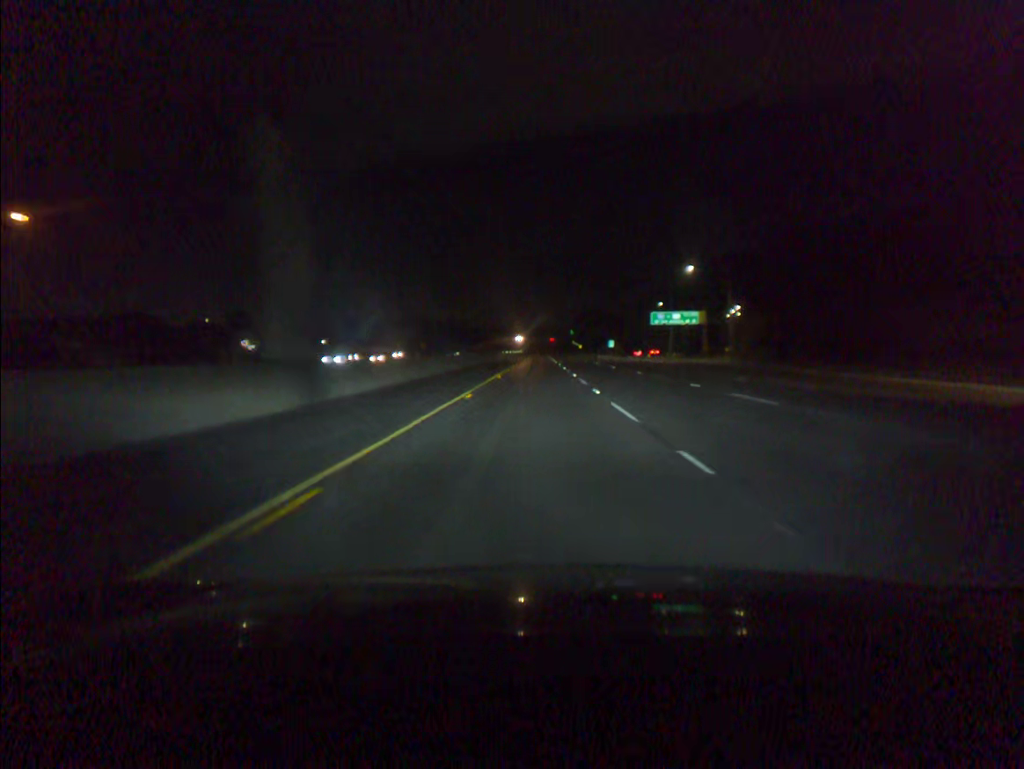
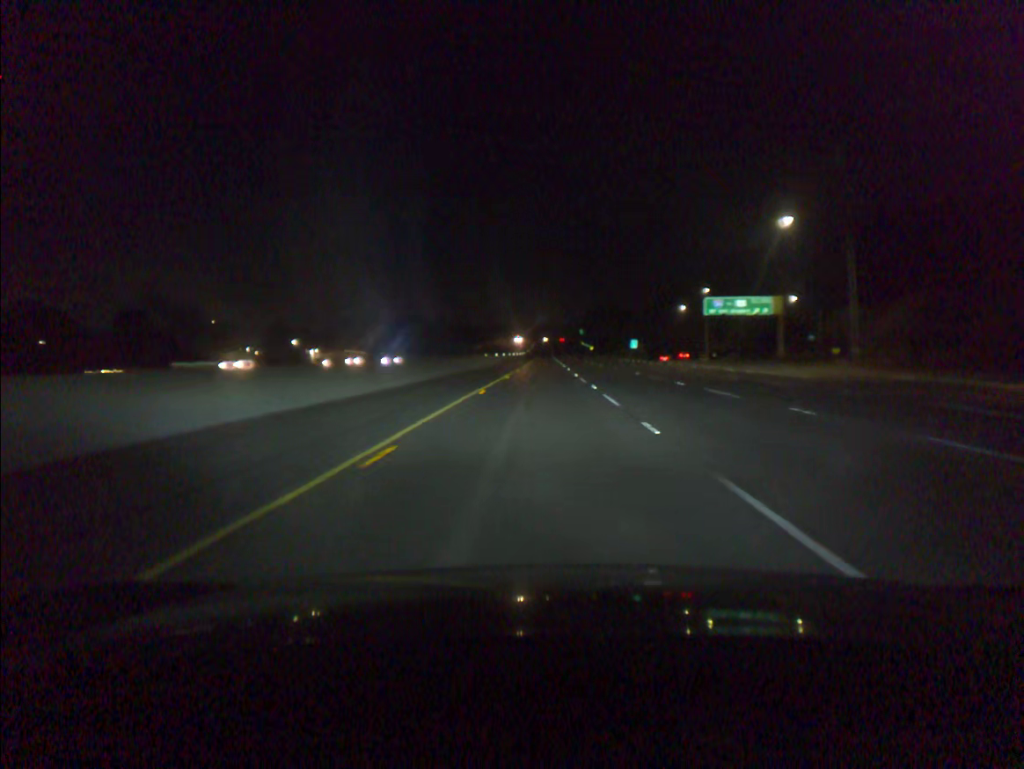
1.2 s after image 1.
(-0.2, +40.5) m; 0°
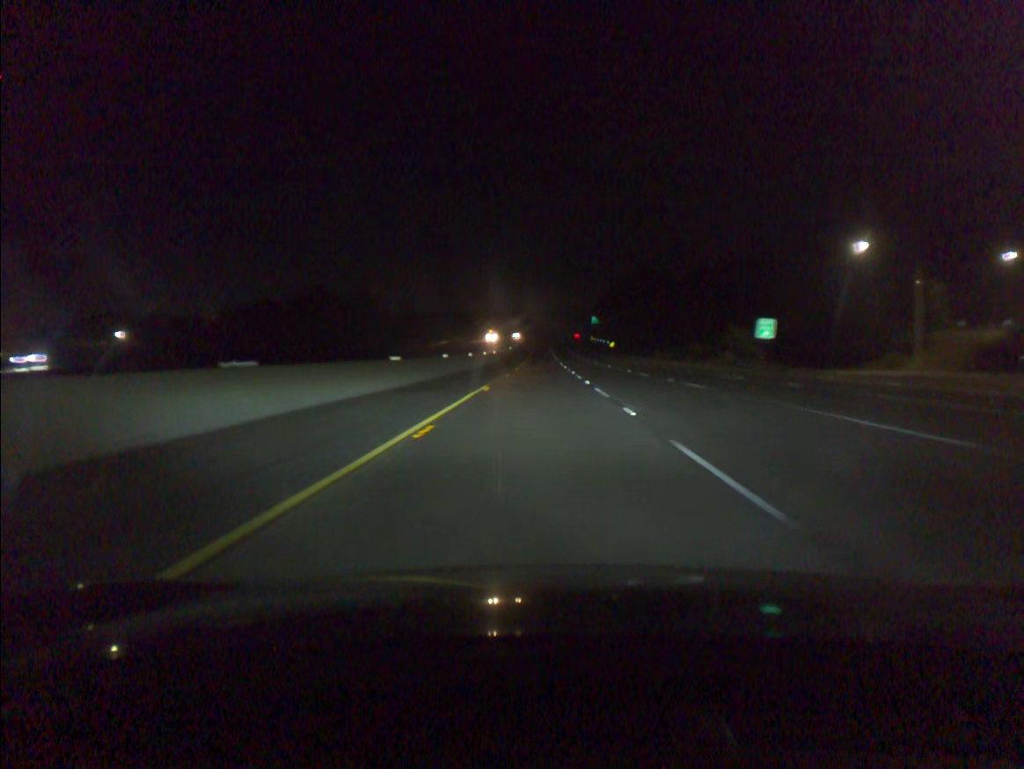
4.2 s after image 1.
(+0.4, +100.9) m; 0°
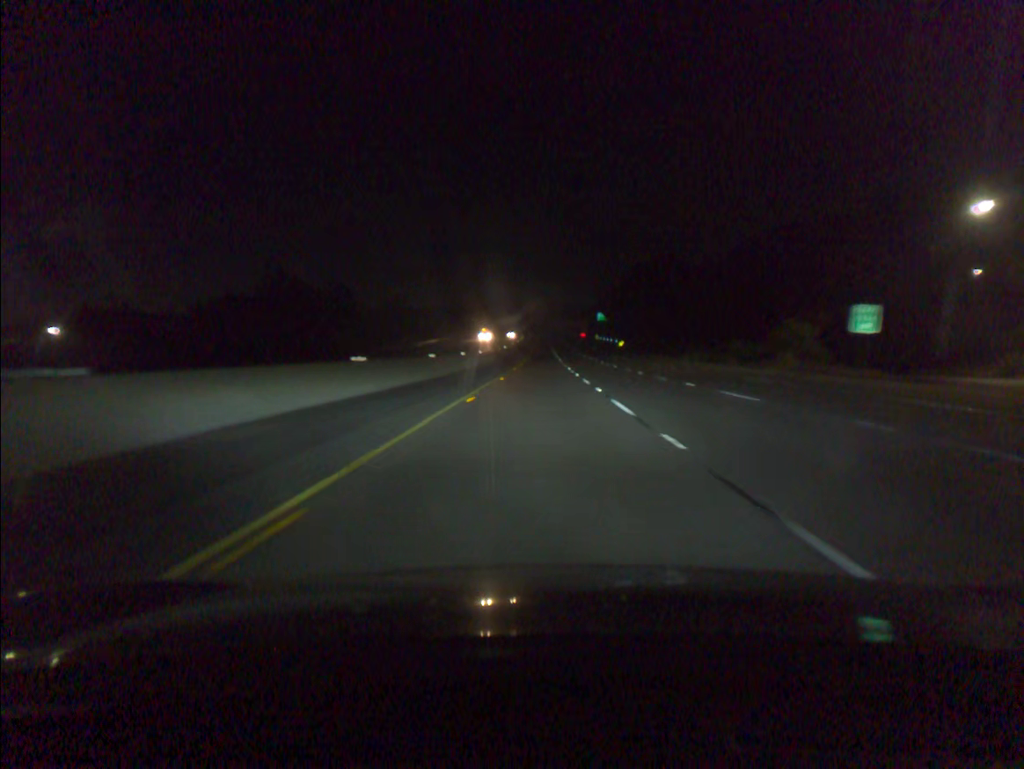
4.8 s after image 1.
(0.0, +20.1) m; 0°
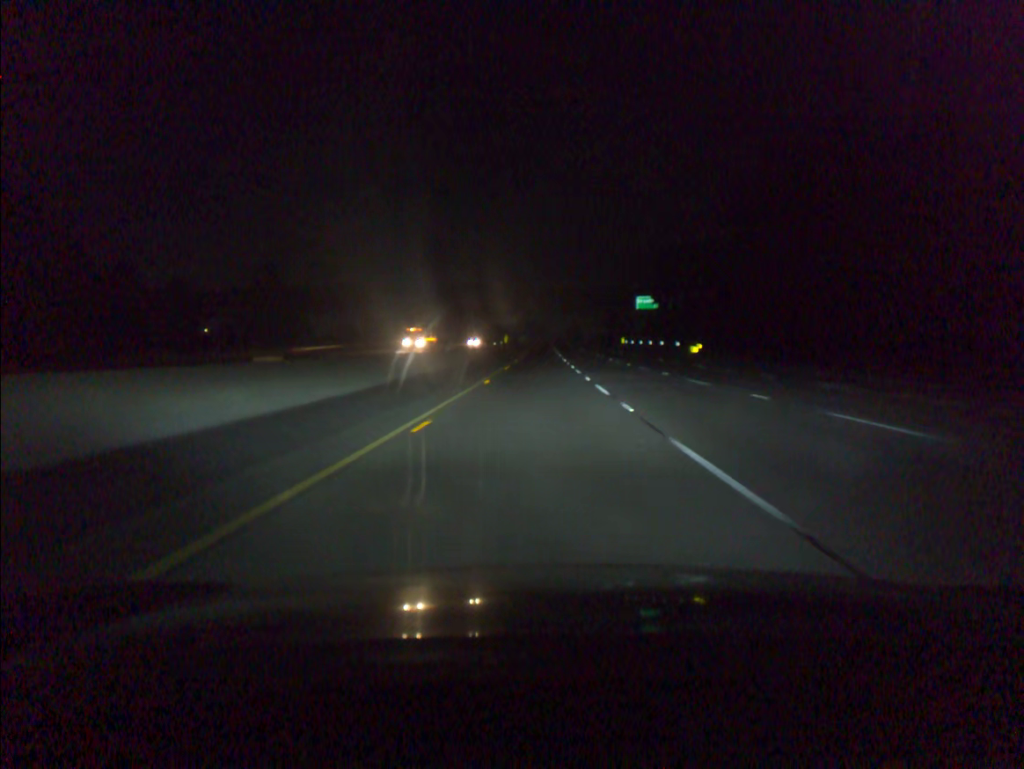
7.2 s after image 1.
(0.0, +80.4) m; 0°
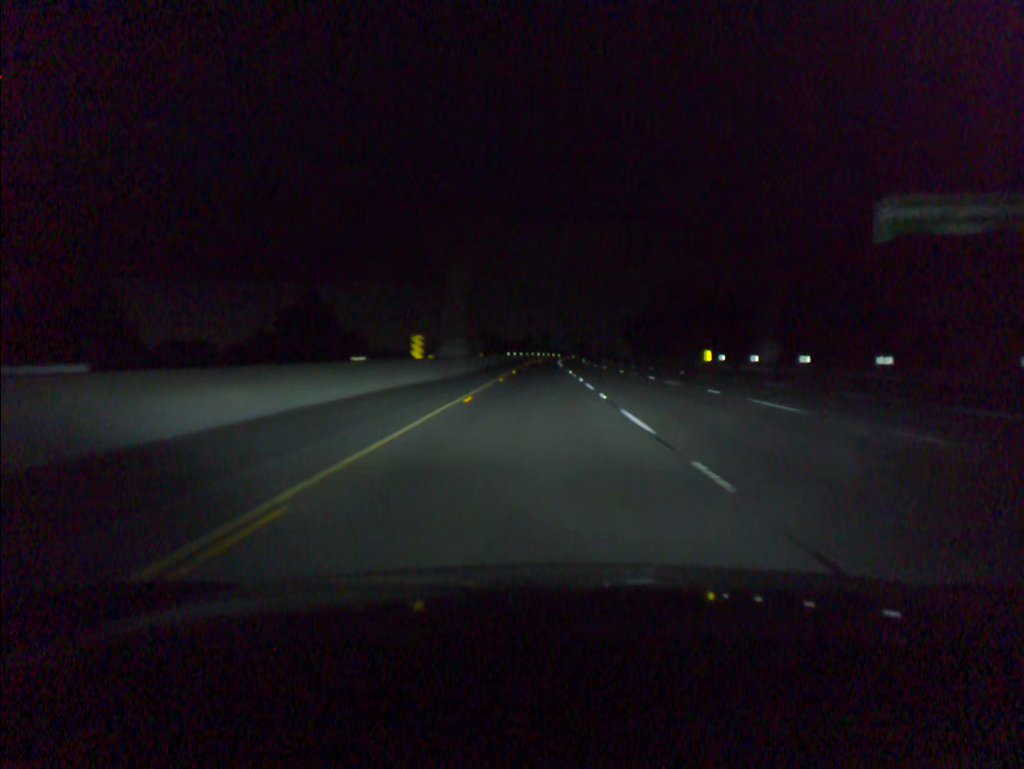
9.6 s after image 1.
(-0.1, +79.9) m; 0°
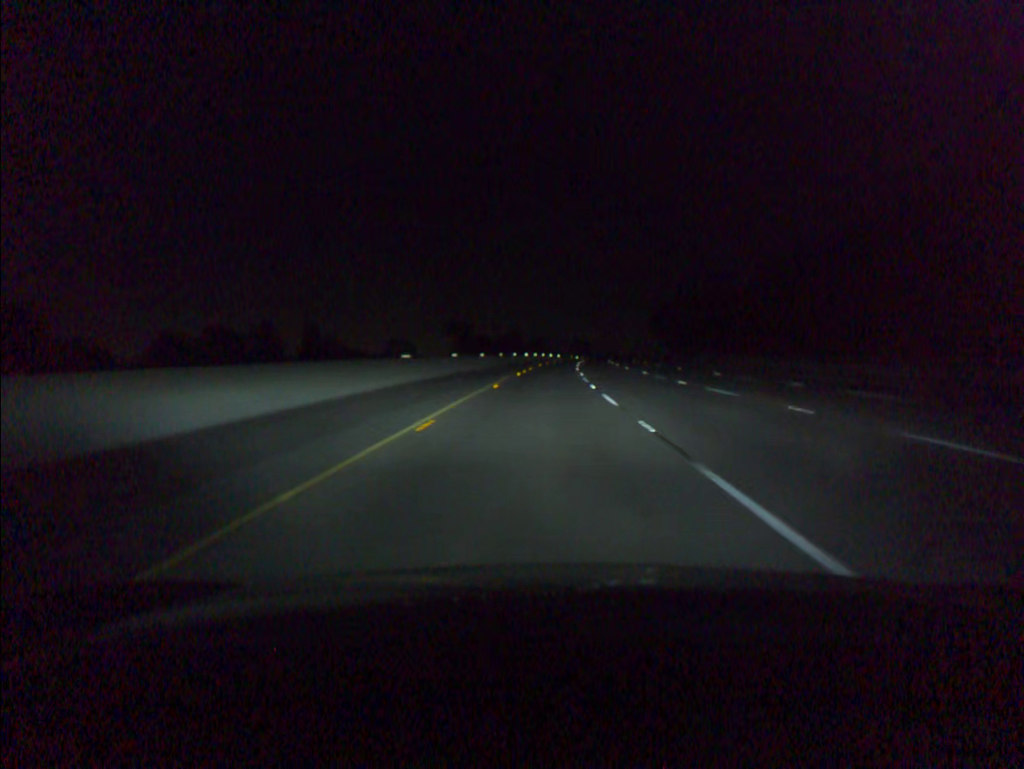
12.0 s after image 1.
(+0.2, +79.6) m; +1°
